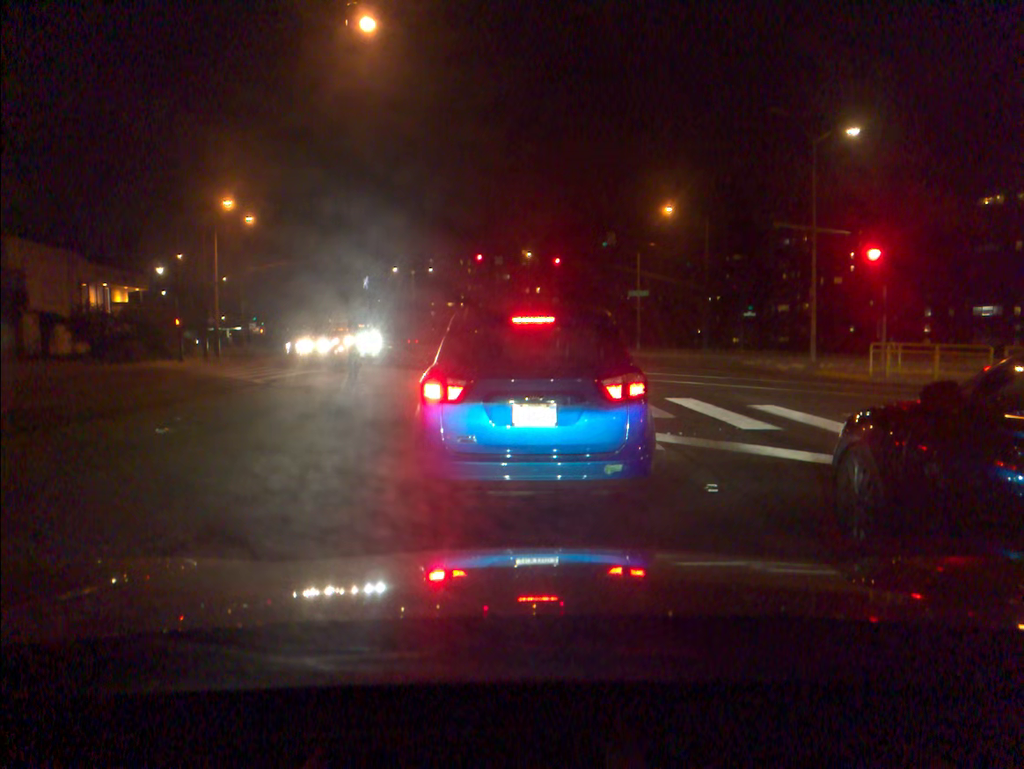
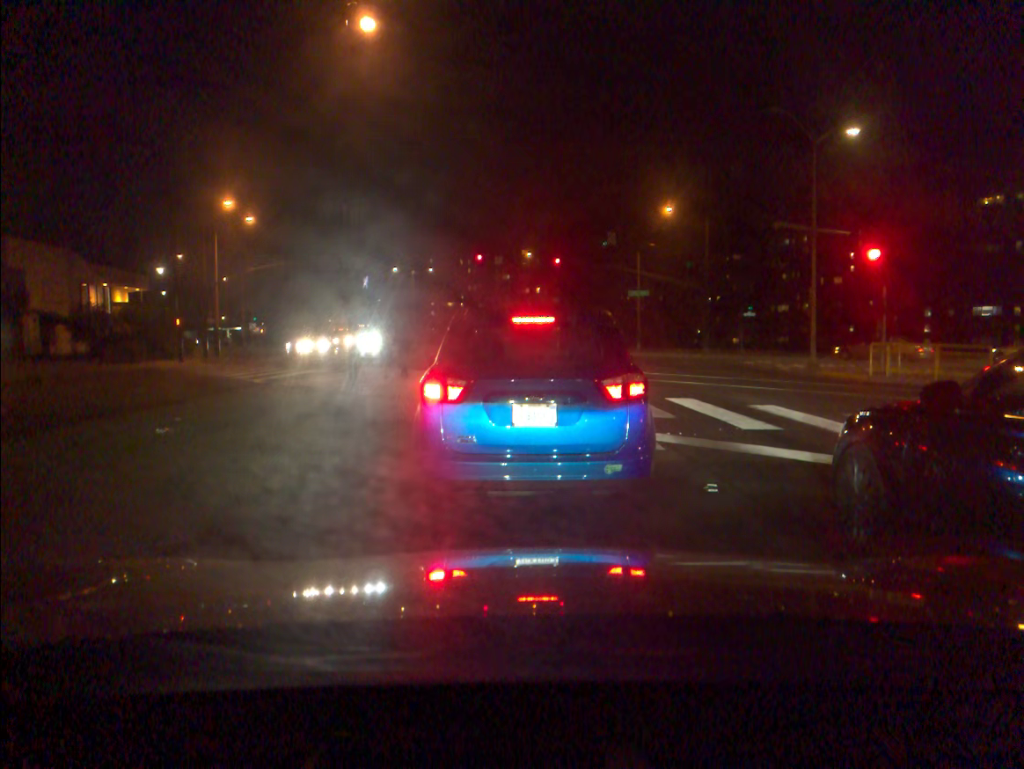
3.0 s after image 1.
(0.0, 0.0) m; 0°
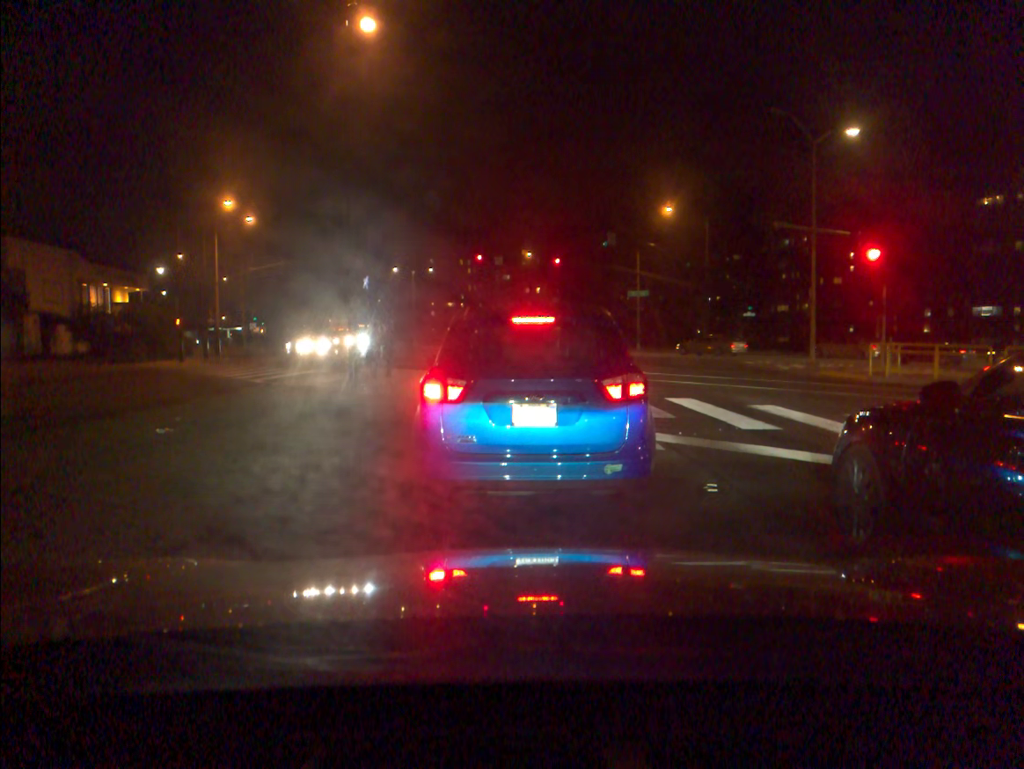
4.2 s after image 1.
(0.0, 0.0) m; 0°
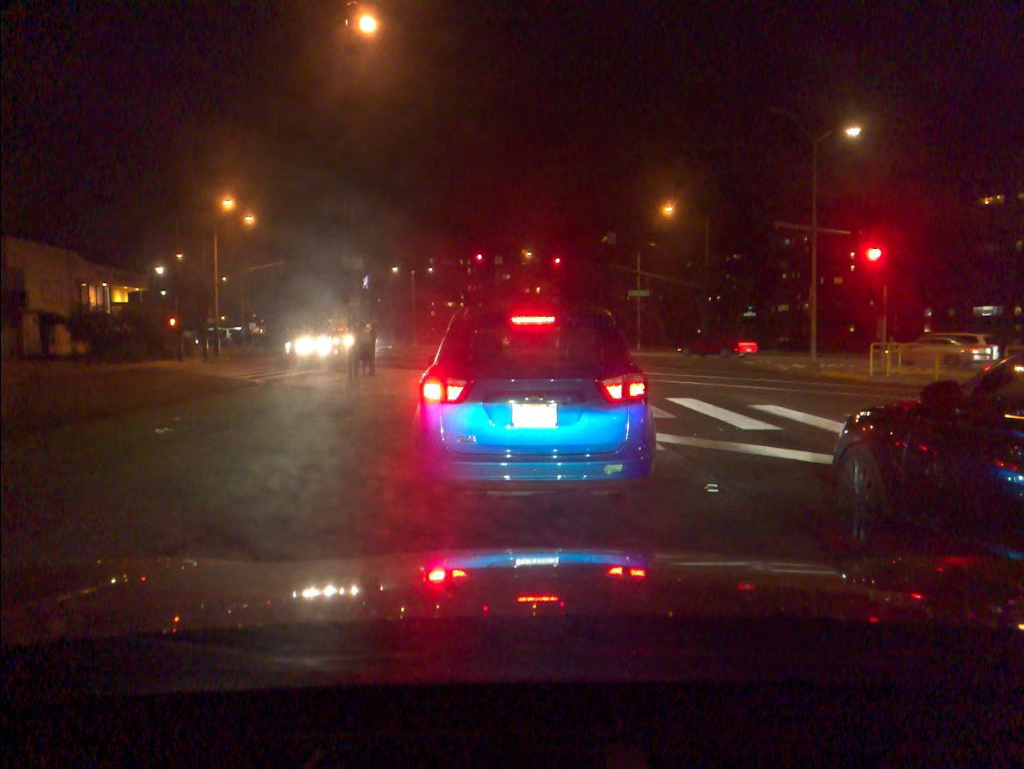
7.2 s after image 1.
(0.0, 0.0) m; 0°
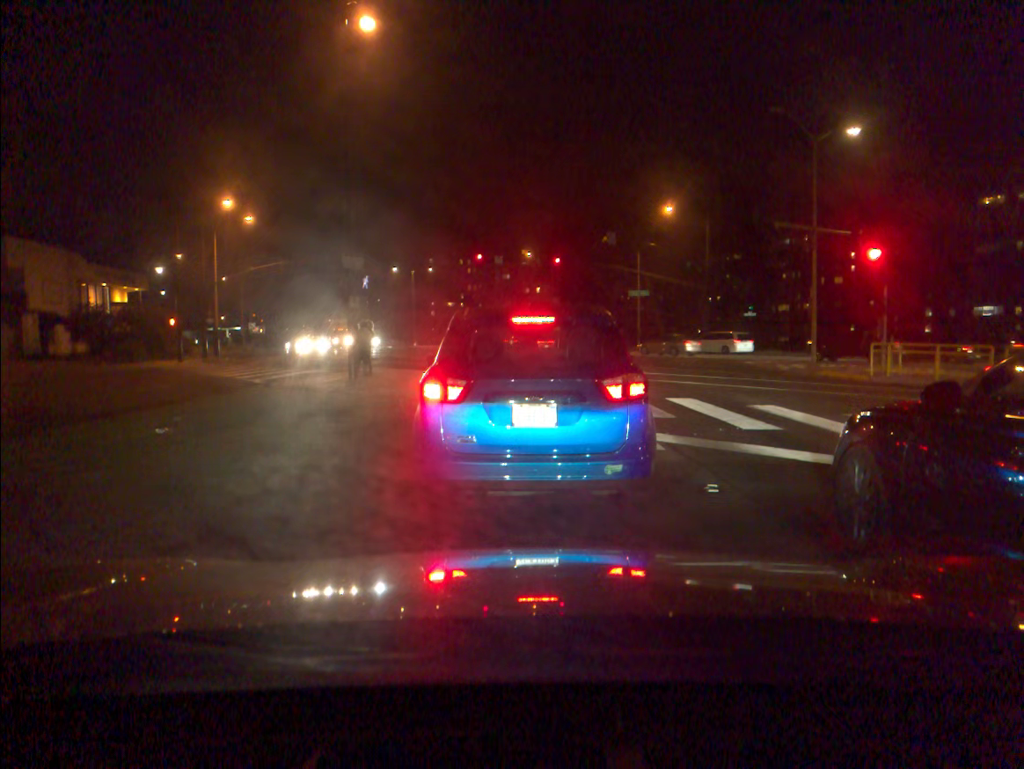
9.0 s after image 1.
(0.0, 0.0) m; 0°
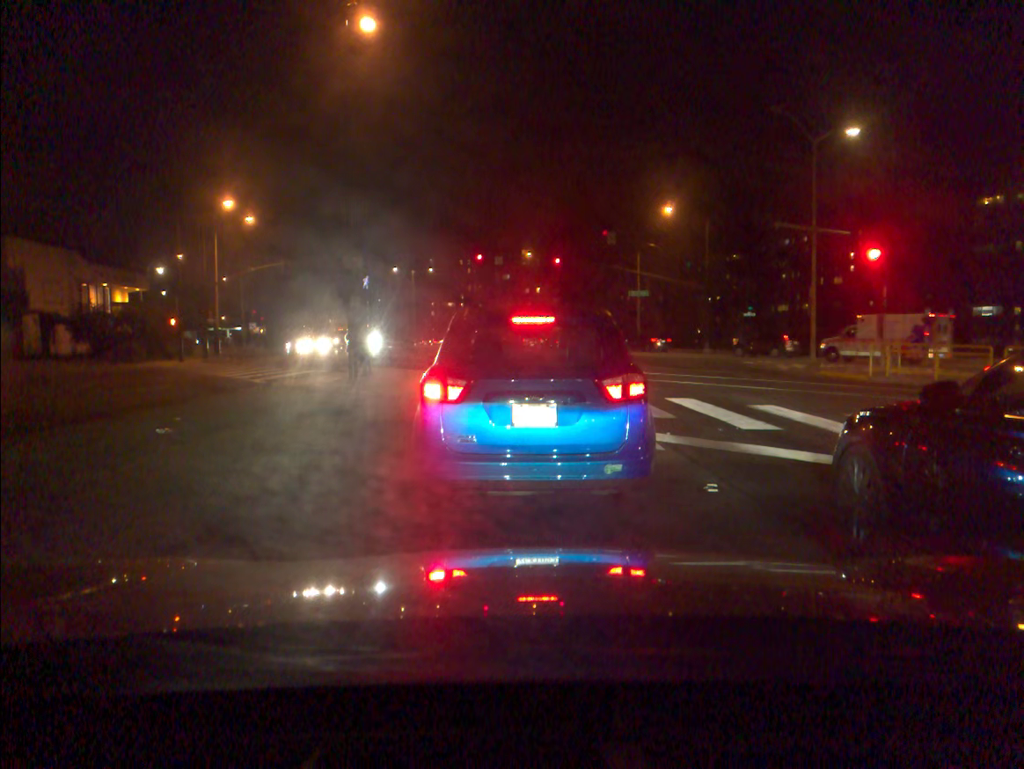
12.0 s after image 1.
(0.0, 0.0) m; 0°
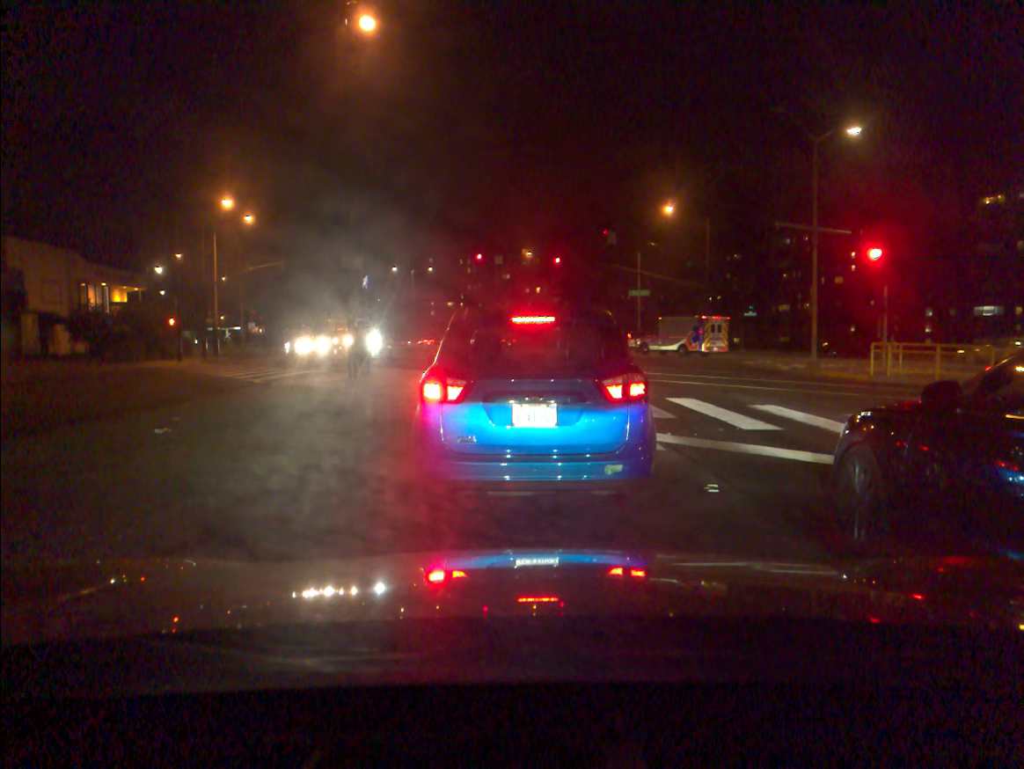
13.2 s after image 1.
(0.0, 0.0) m; 0°
